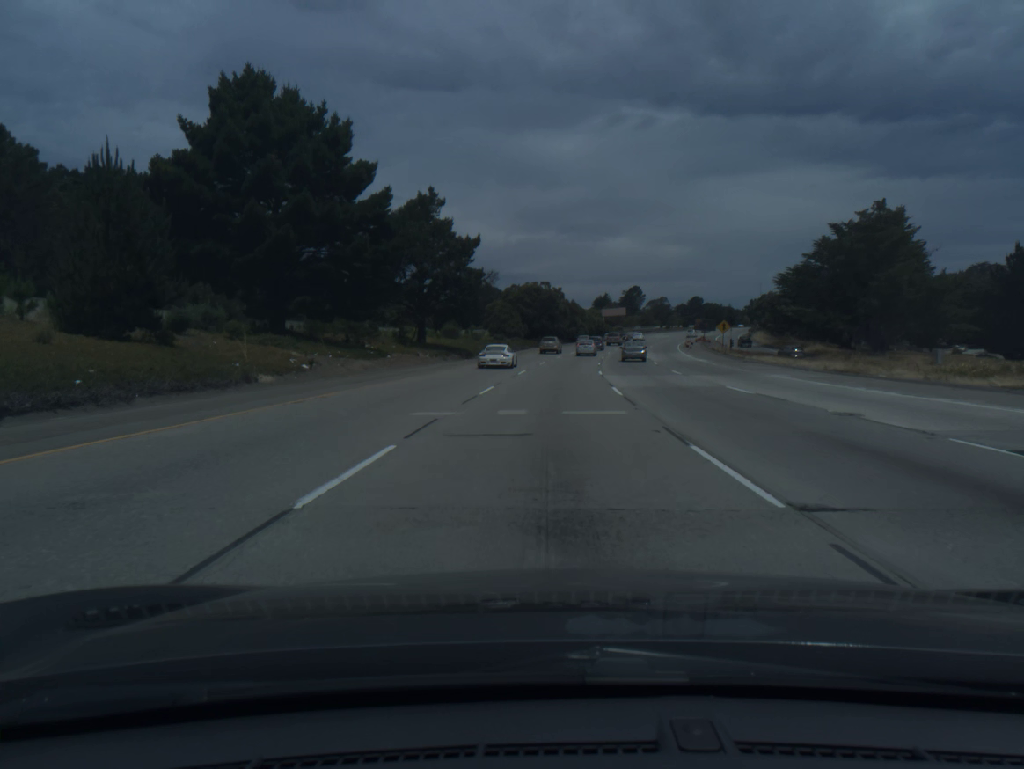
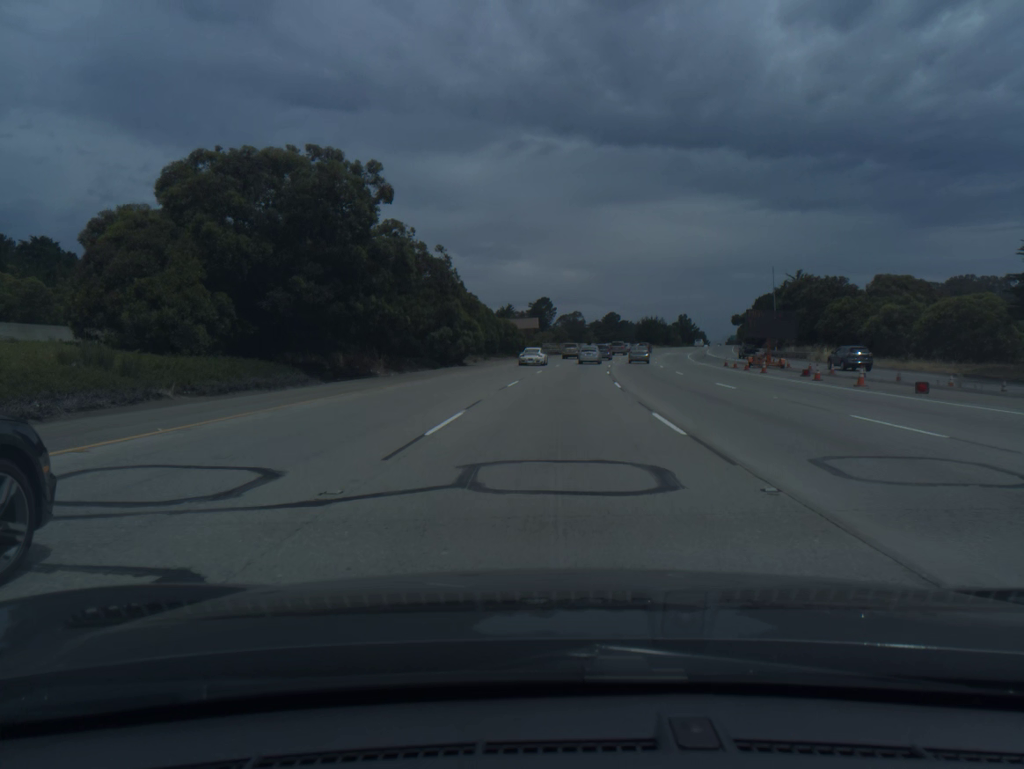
(+5.1, +82.1) m; +7°
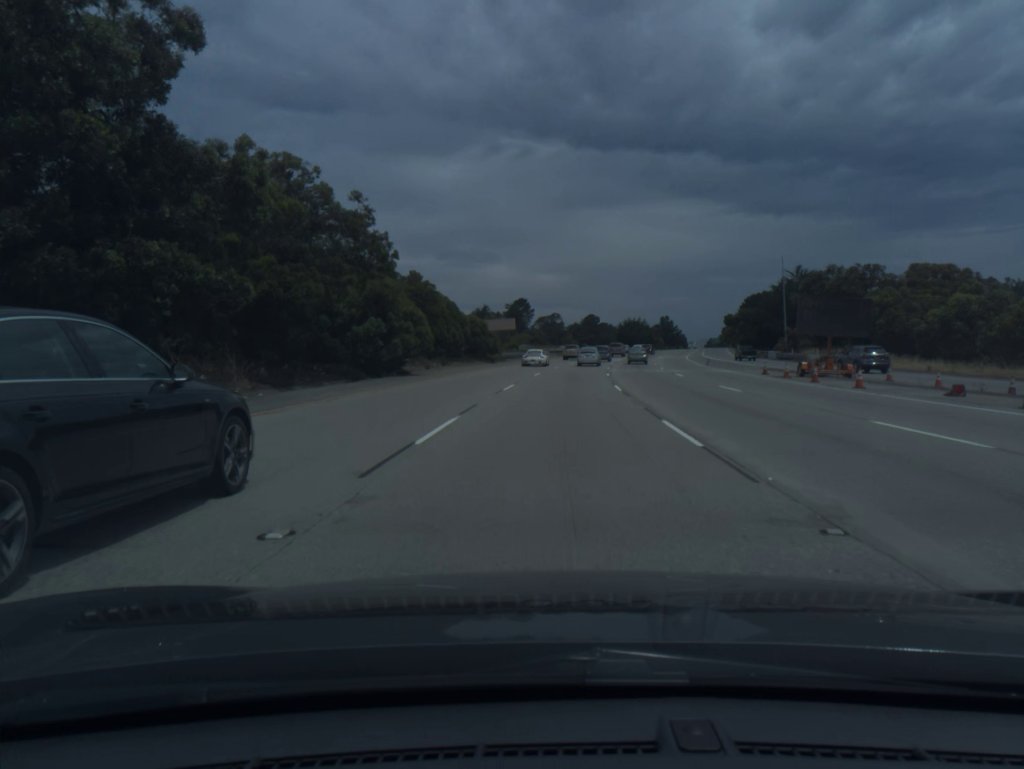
(+0.2, +15.8) m; +2°
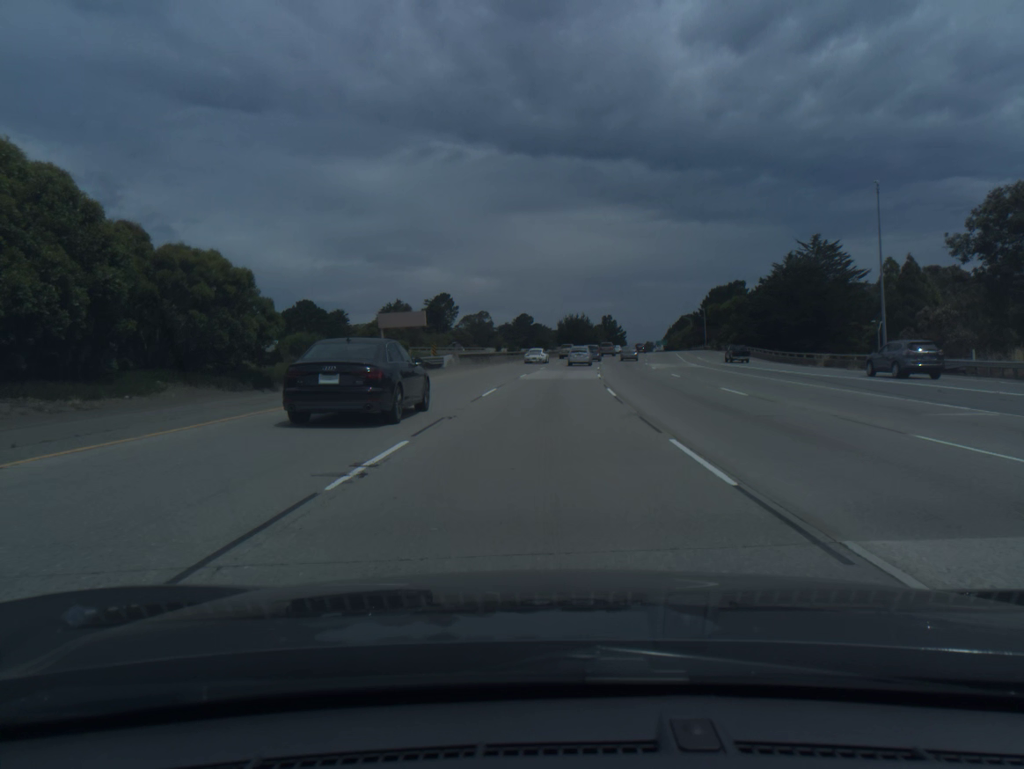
(+2.0, +46.6) m; +5°
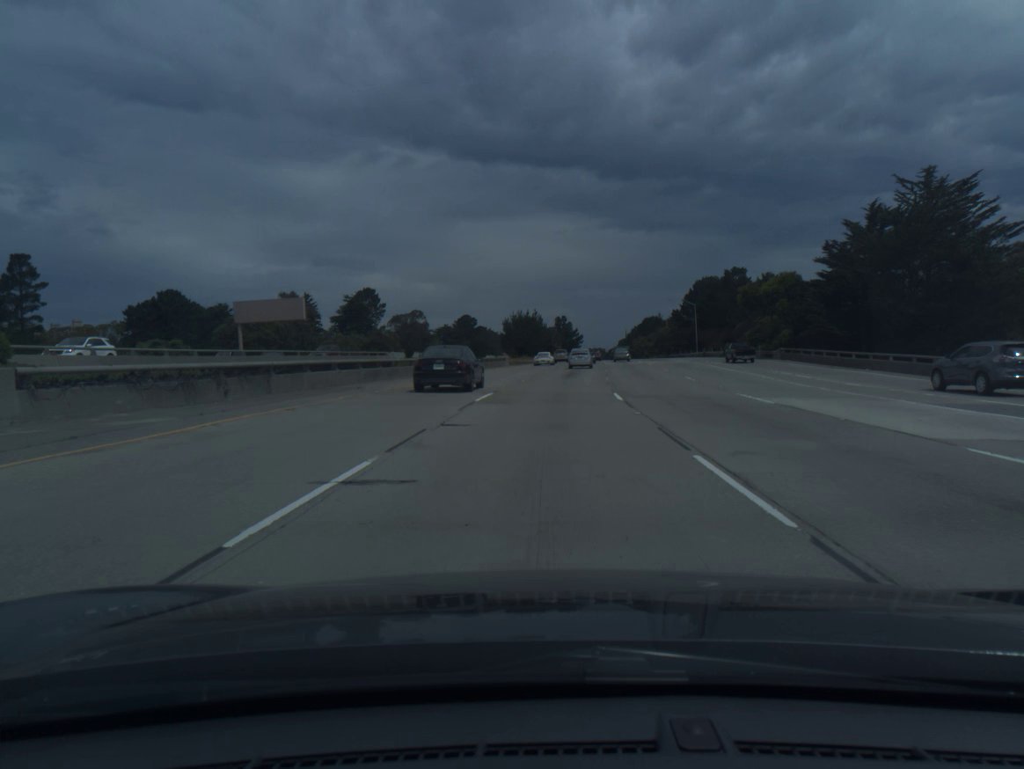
(+1.5, +45.7) m; +4°
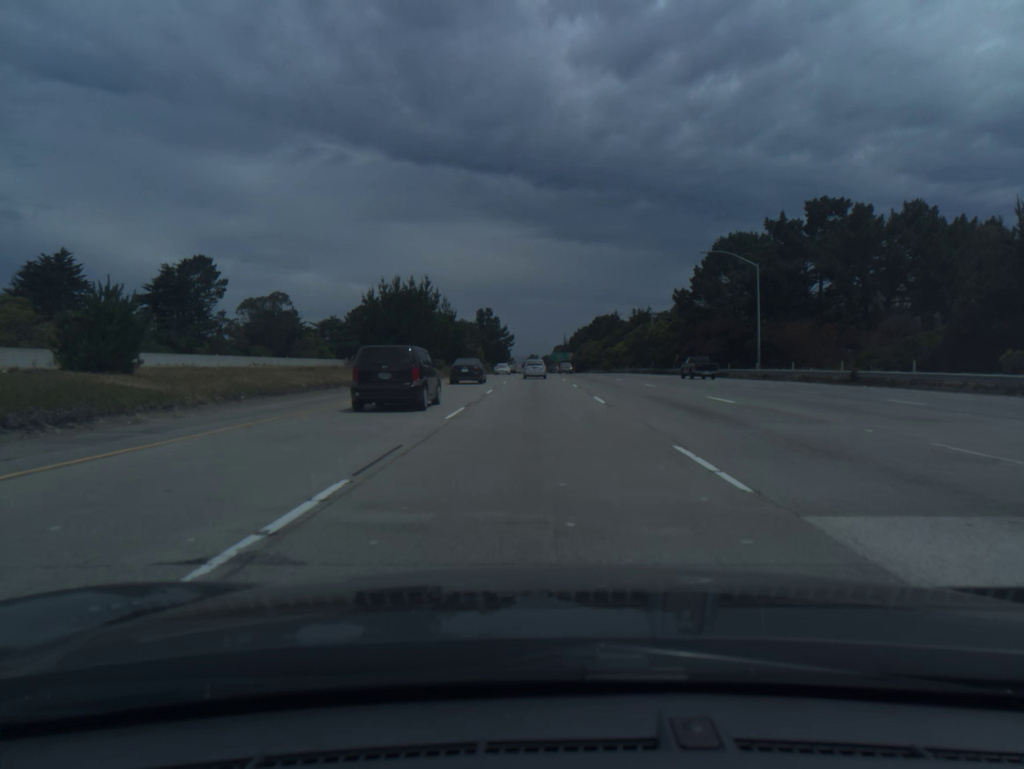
(+3.9, +74.7) m; +5°
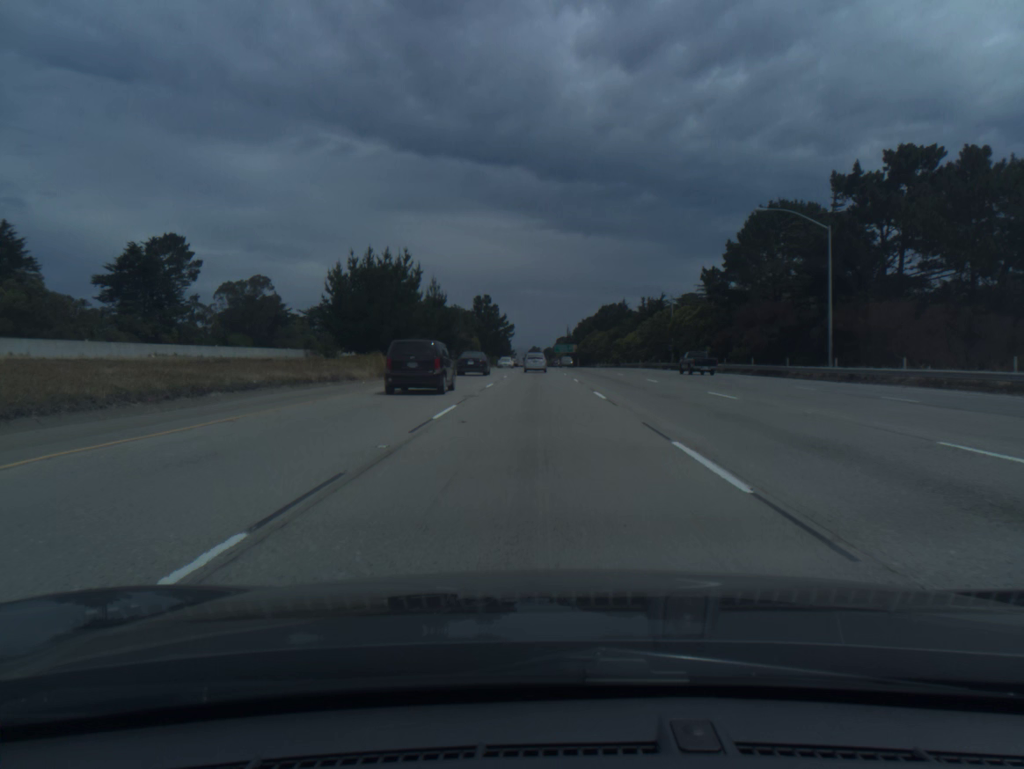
(0.0, +14.9) m; 0°
